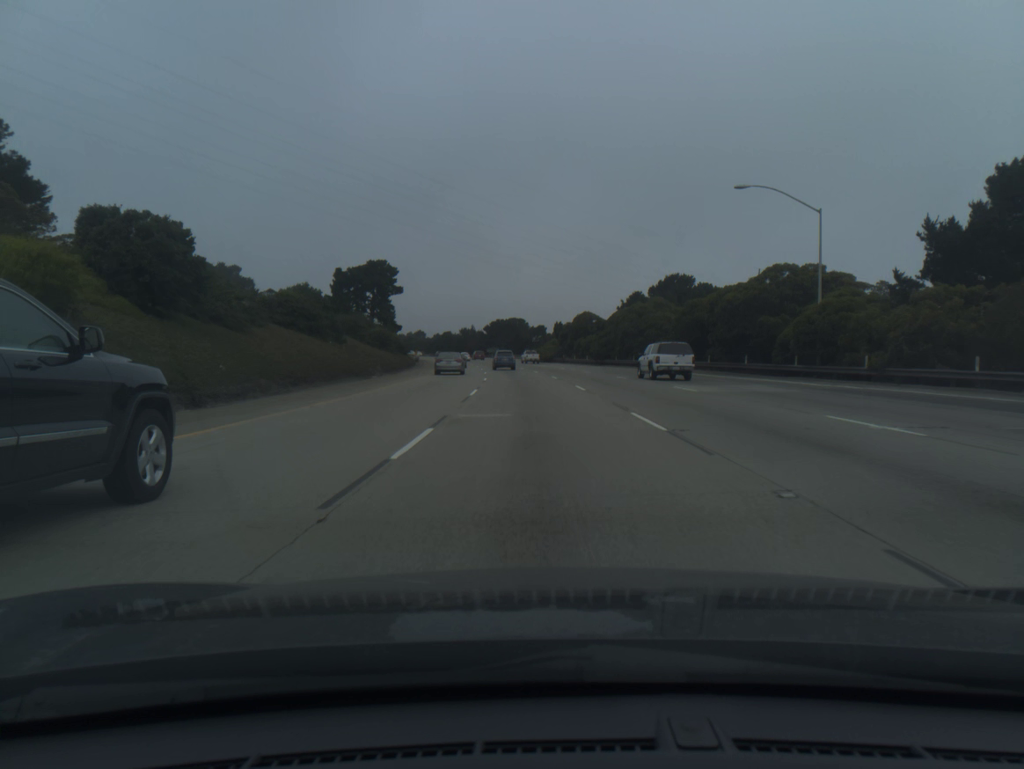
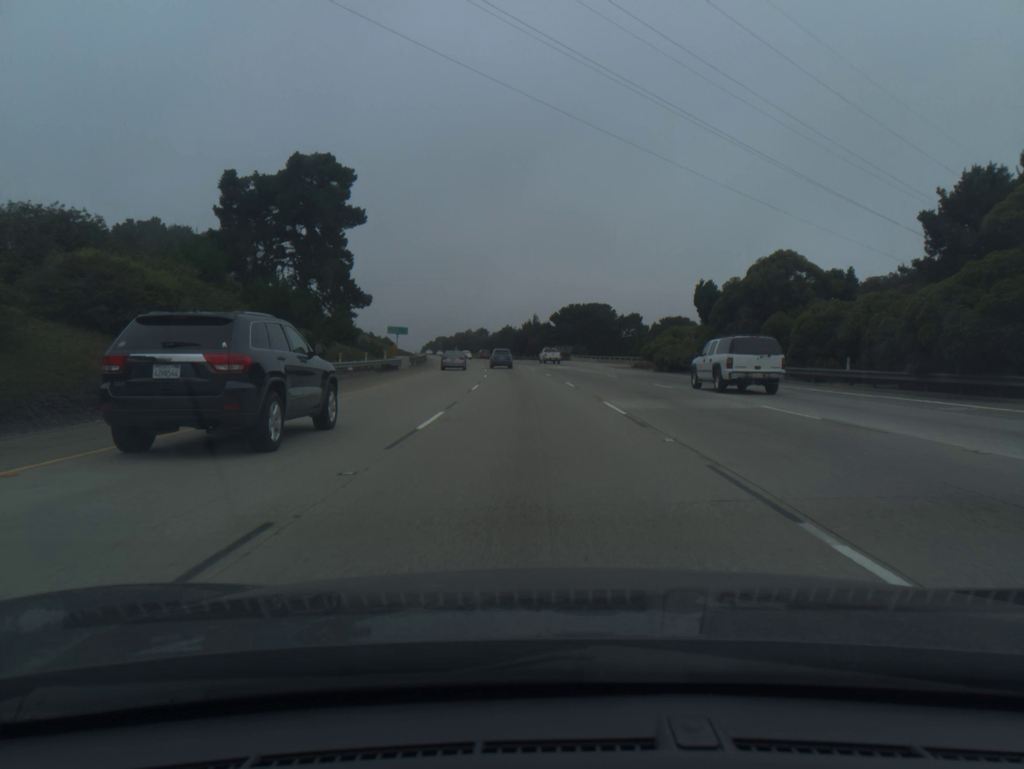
(-3.2, +69.2) m; -5°
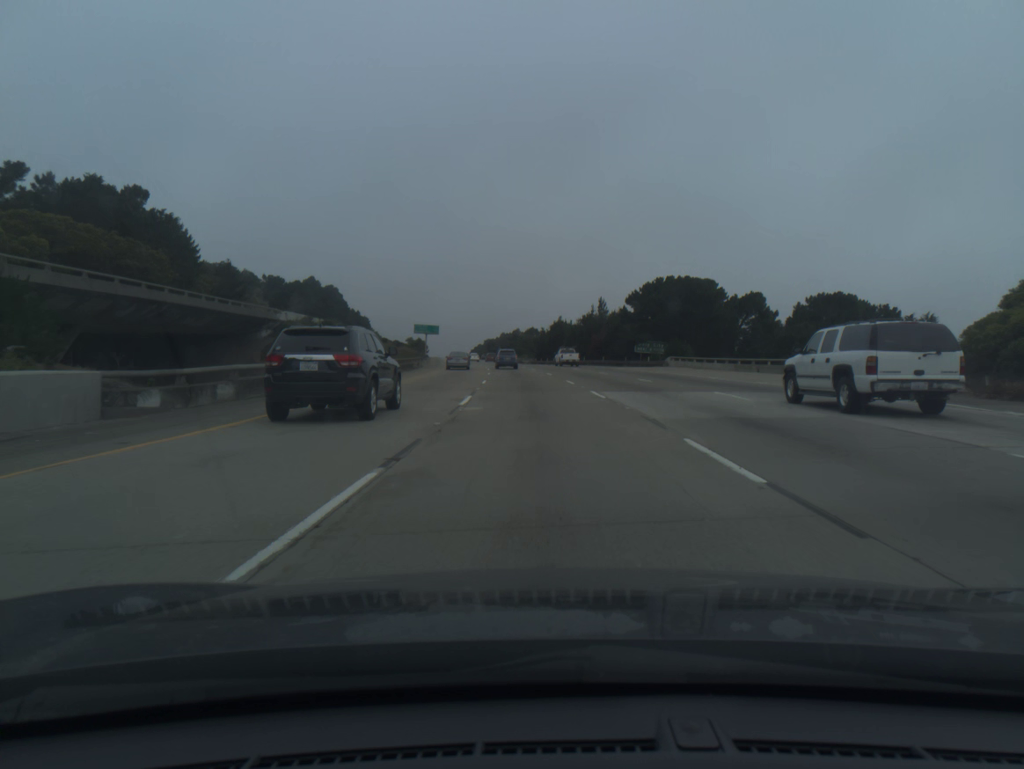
(-1.9, +52.6) m; -4°
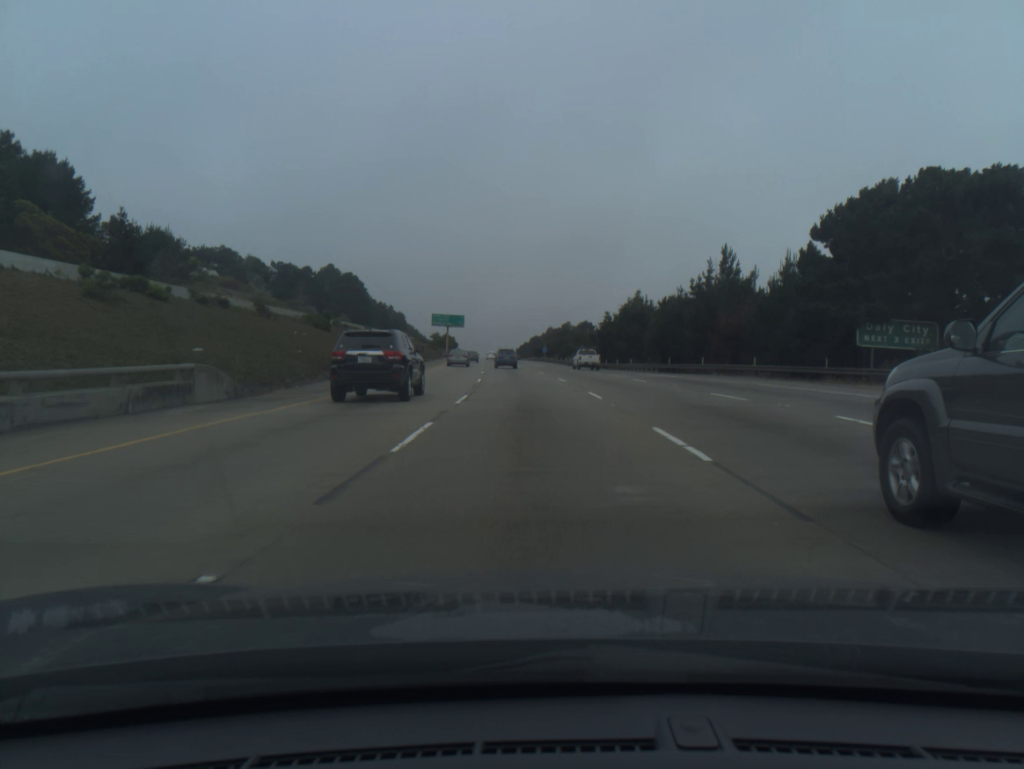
(-1.7, +52.7) m; -4°
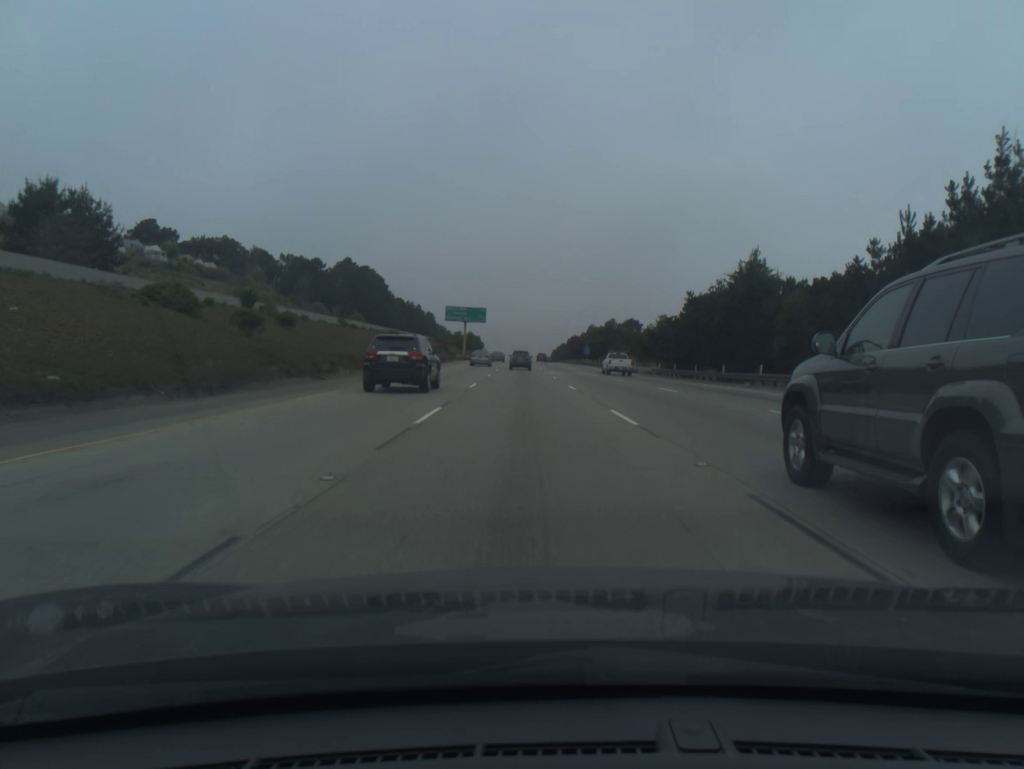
(-0.8, +35.1) m; -3°
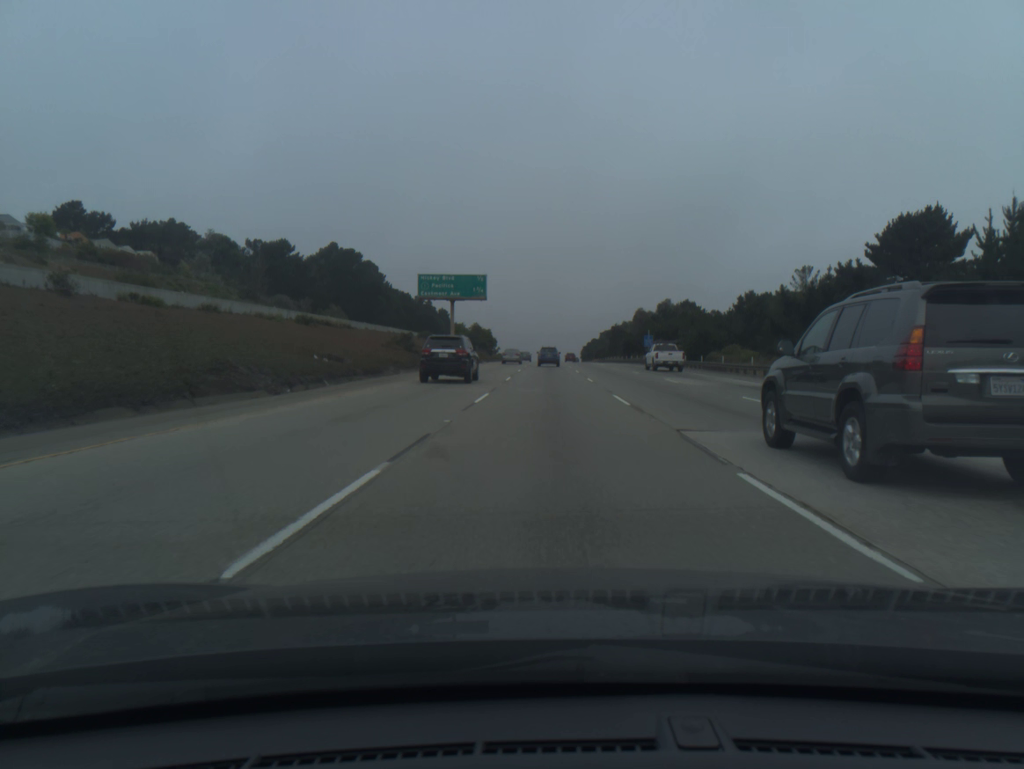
(-1.4, +52.6) m; -2°
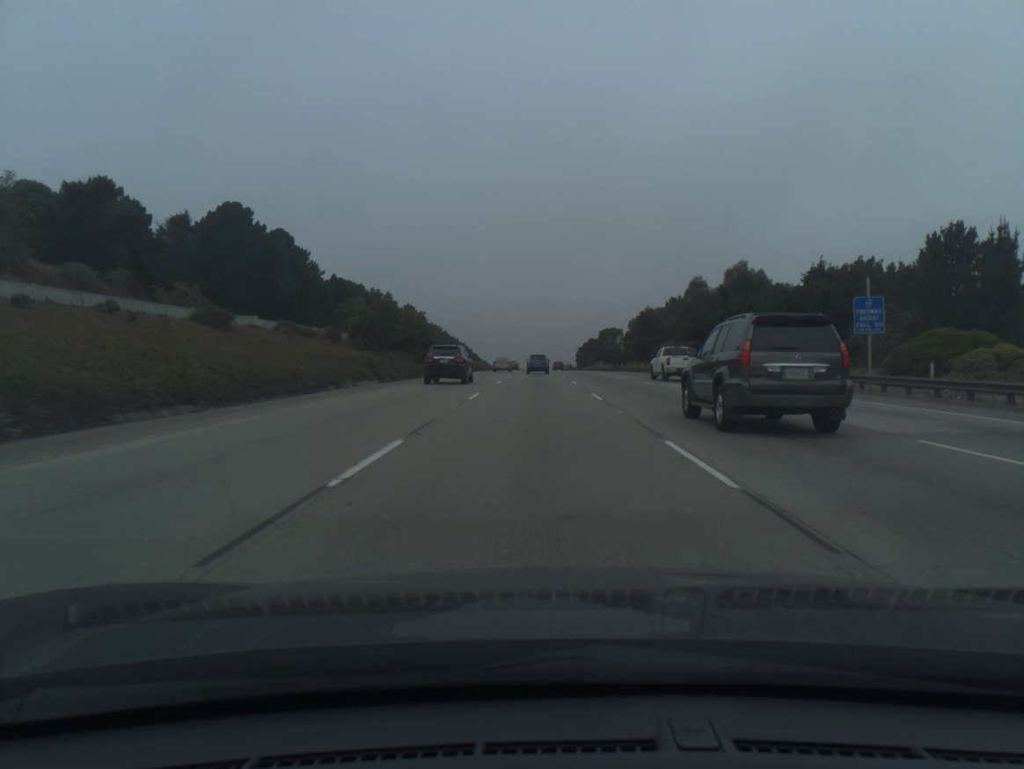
(+0.7, +70.1) m; +1°
